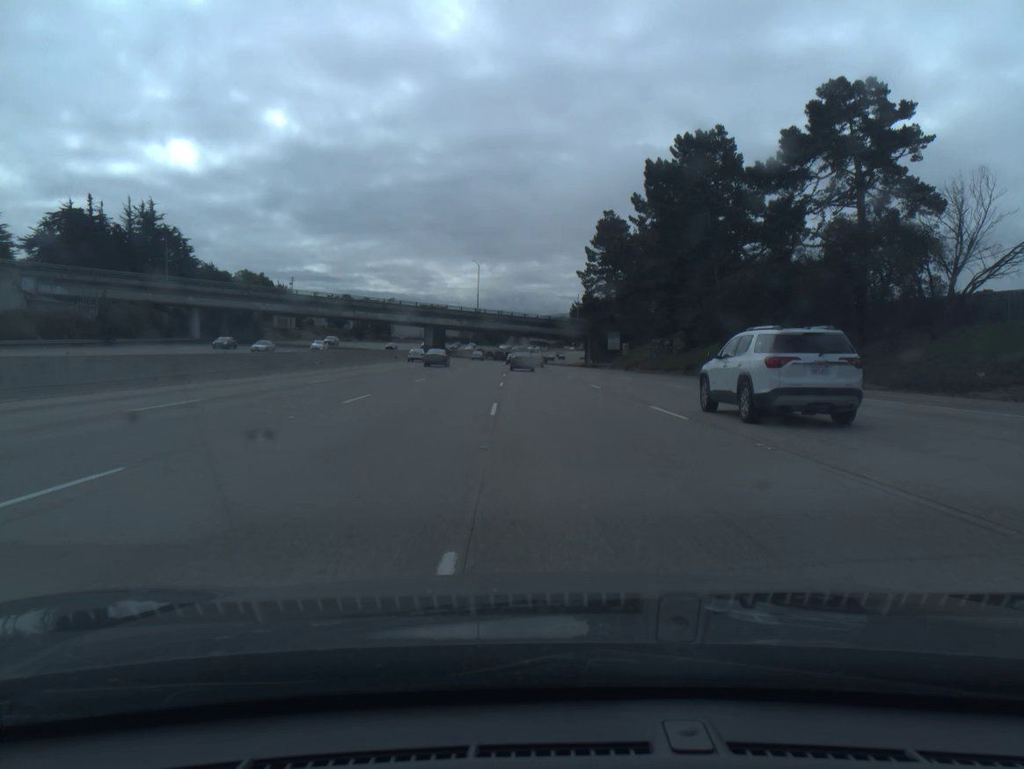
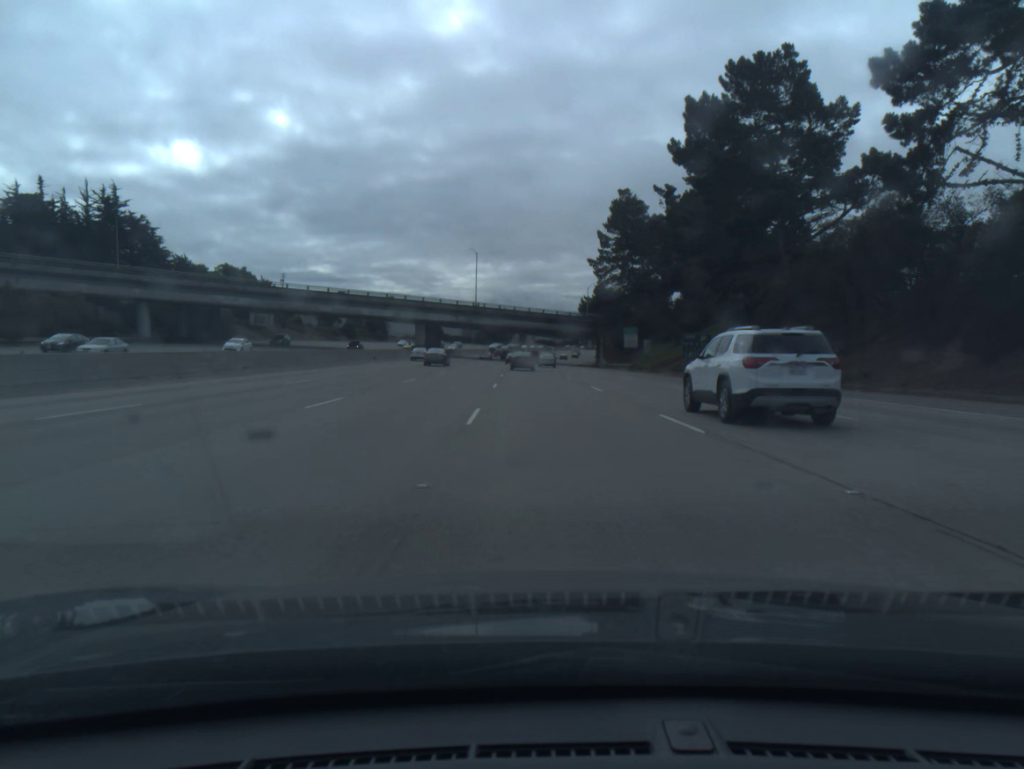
(-0.1, +17.0) m; 0°
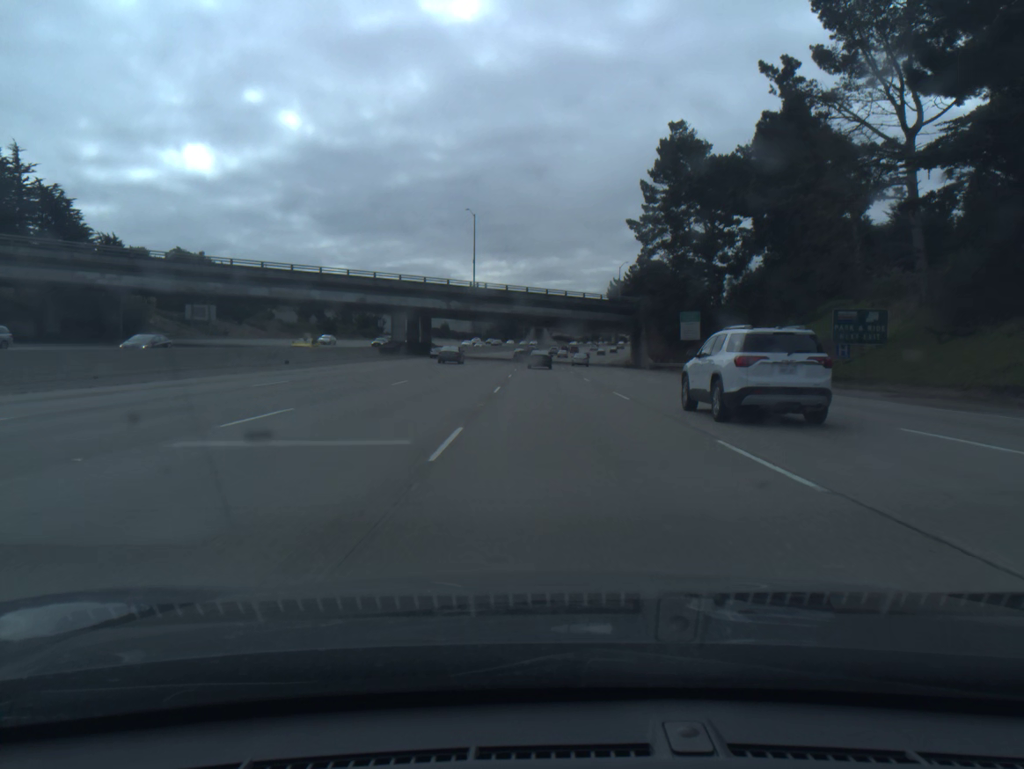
(-0.5, +33.8) m; -1°
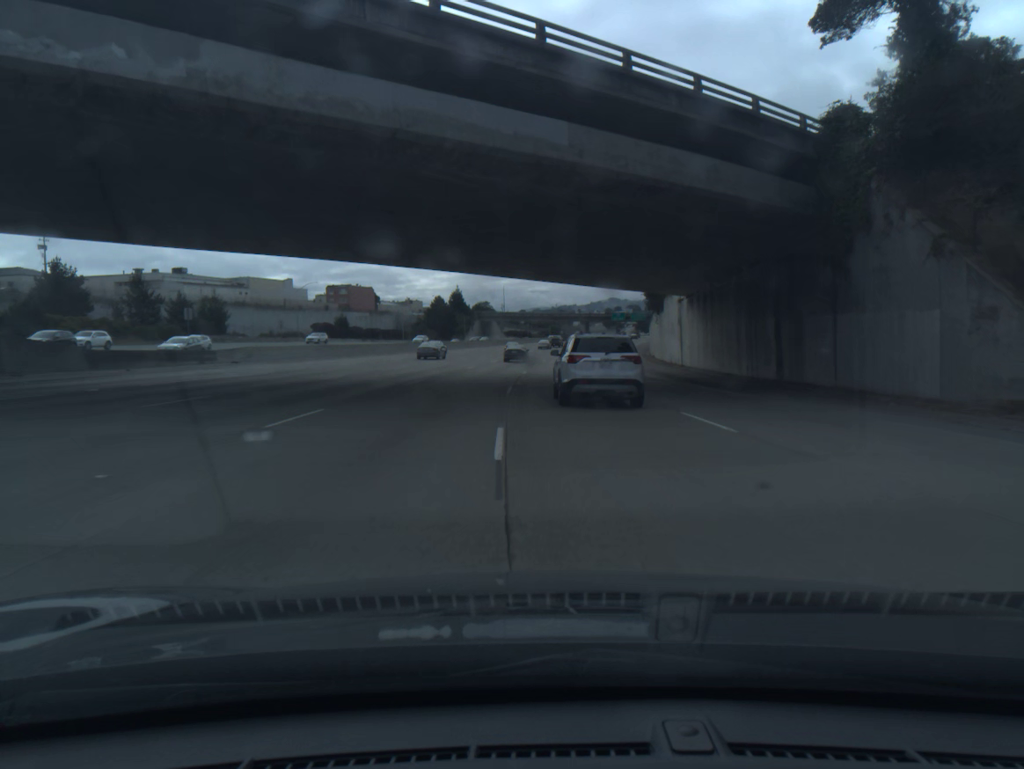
(+2.3, +83.4) m; +3°
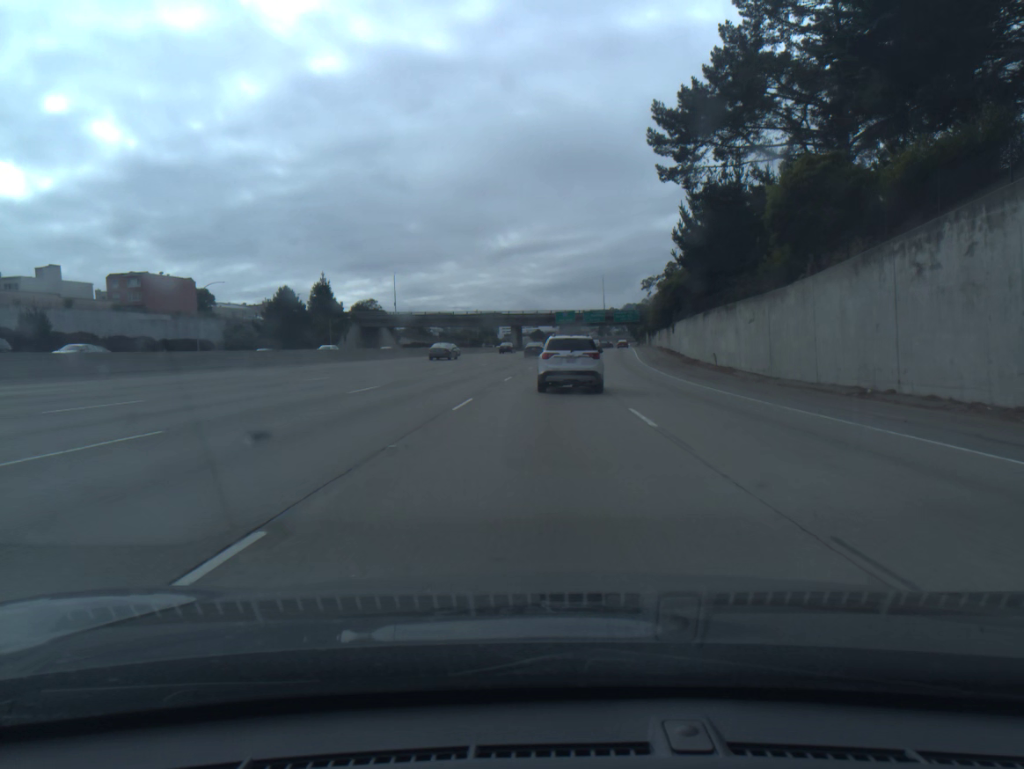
(+3.1, +83.5) m; +5°
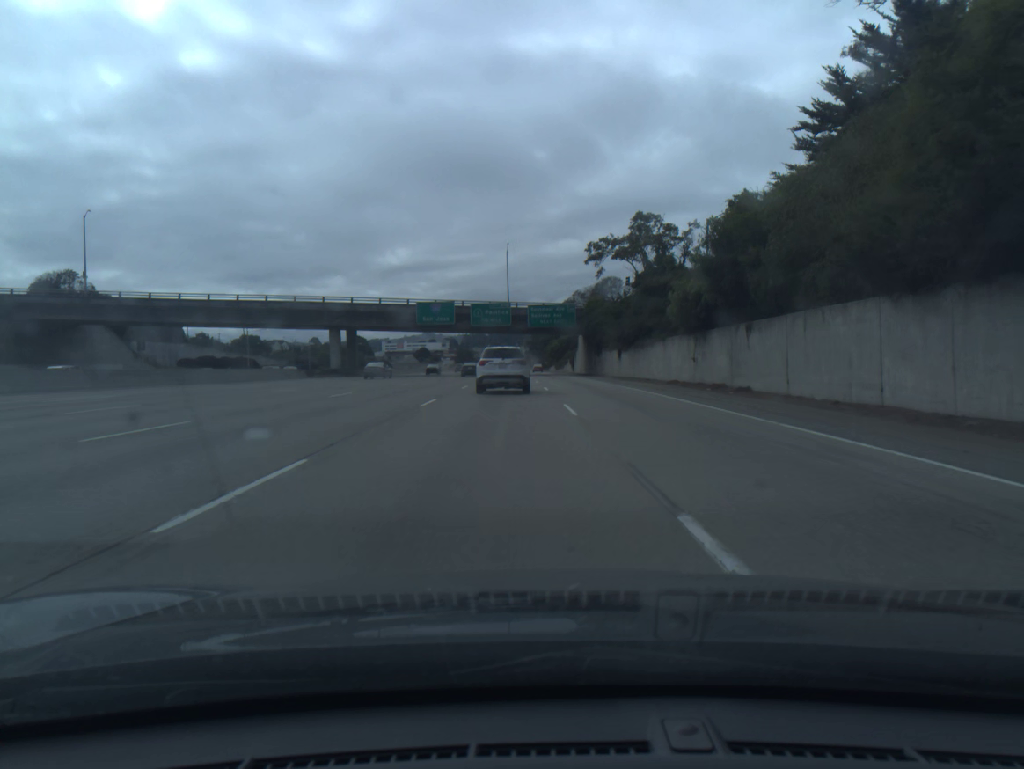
(+5.6, +83.4) m; +8°
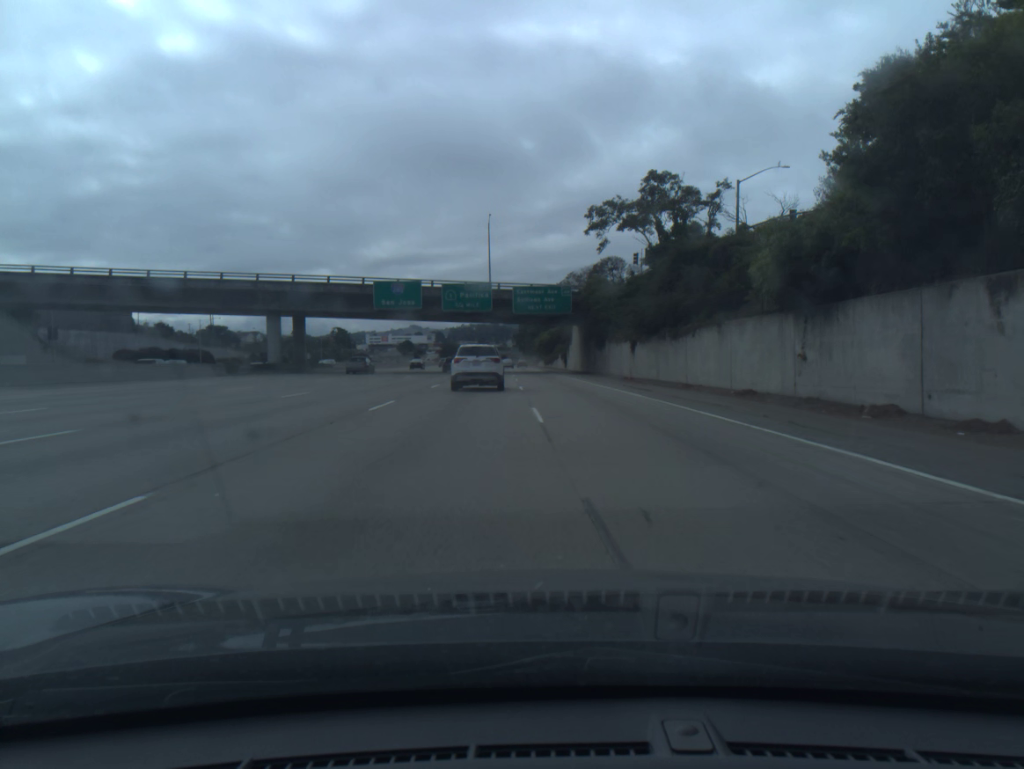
(+0.2, +17.0) m; +1°
